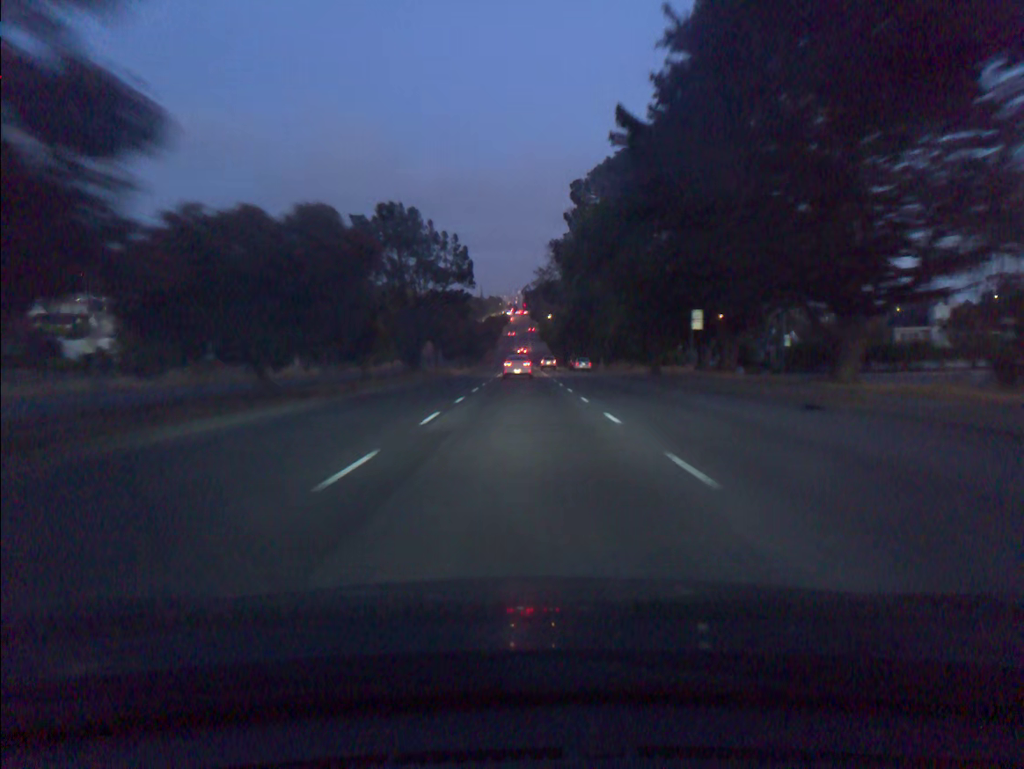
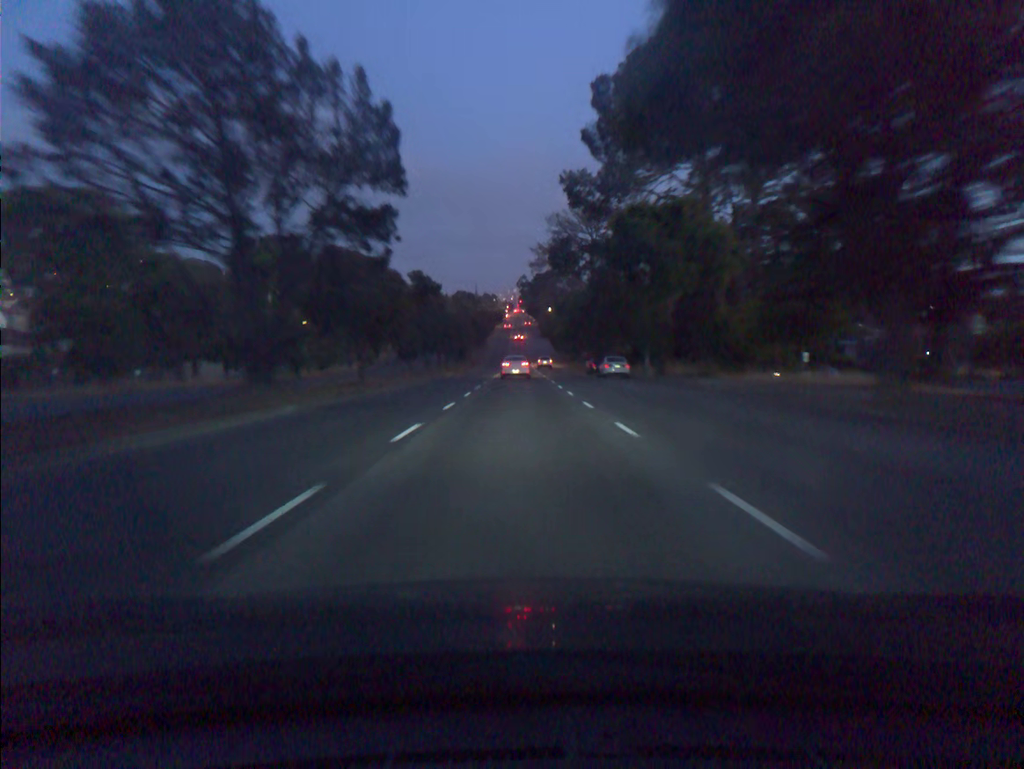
(+0.2, +31.7) m; 0°
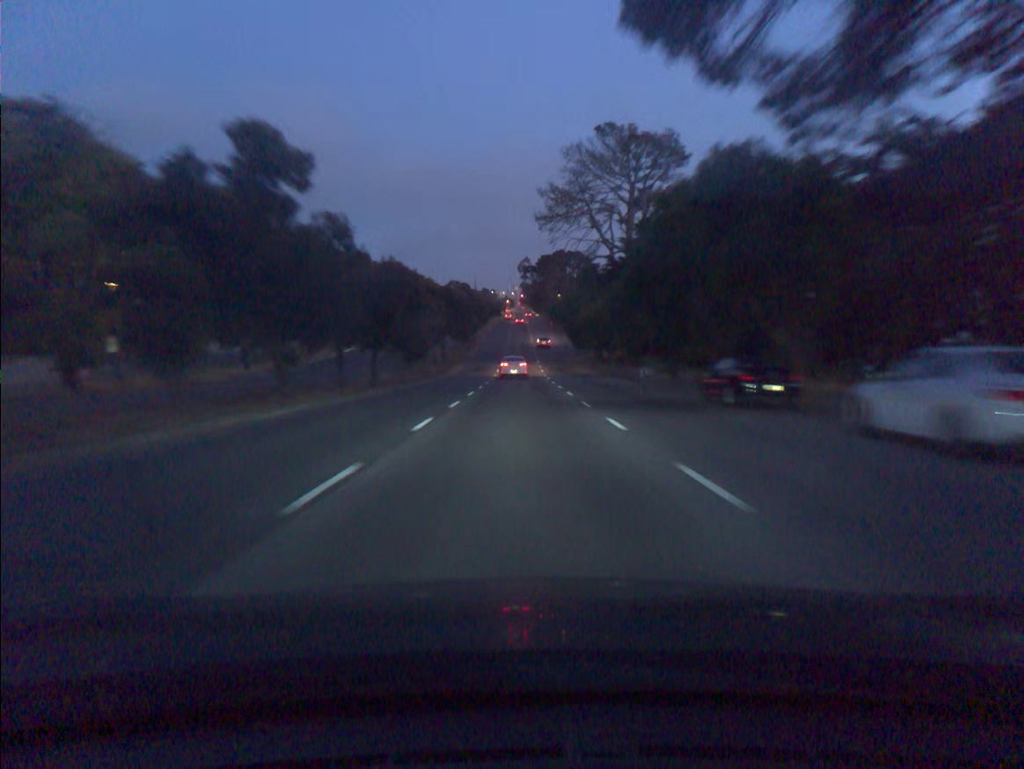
(+0.1, +42.2) m; 0°
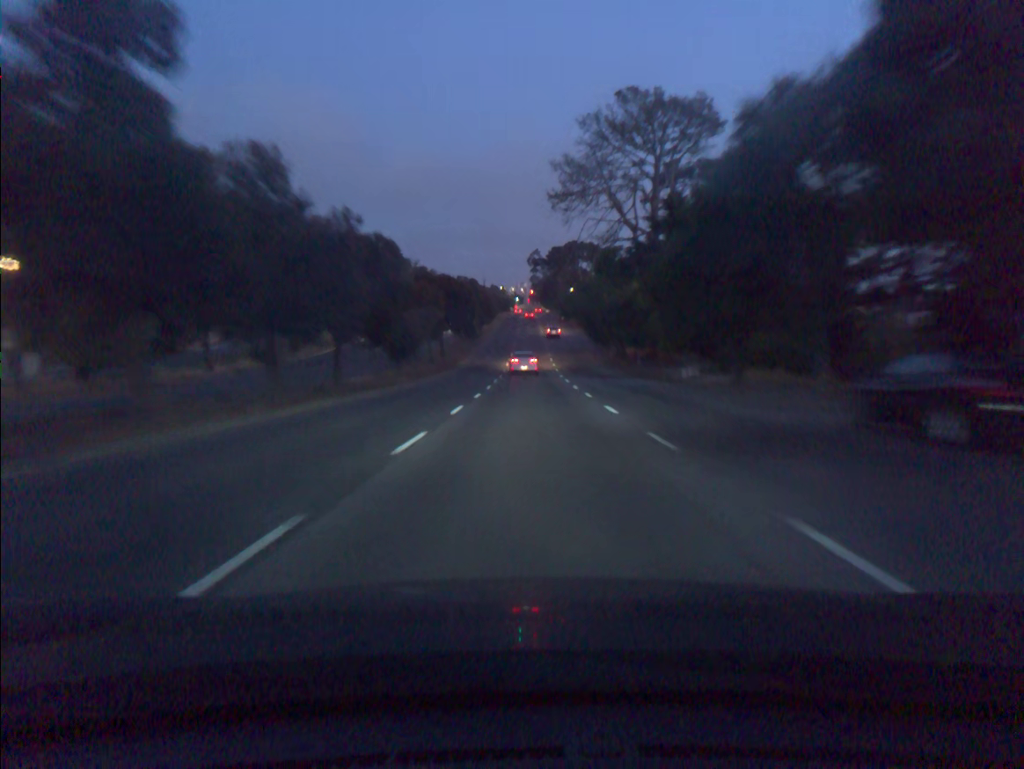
(-0.1, +10.6) m; -1°
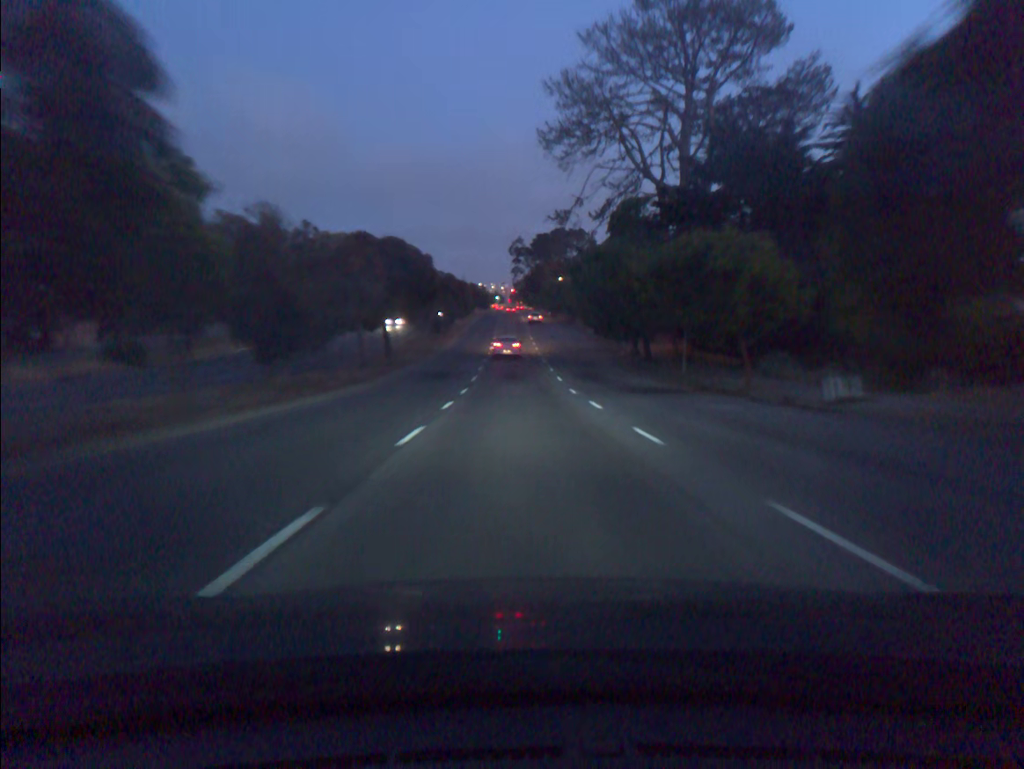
(+0.1, +21.1) m; +2°
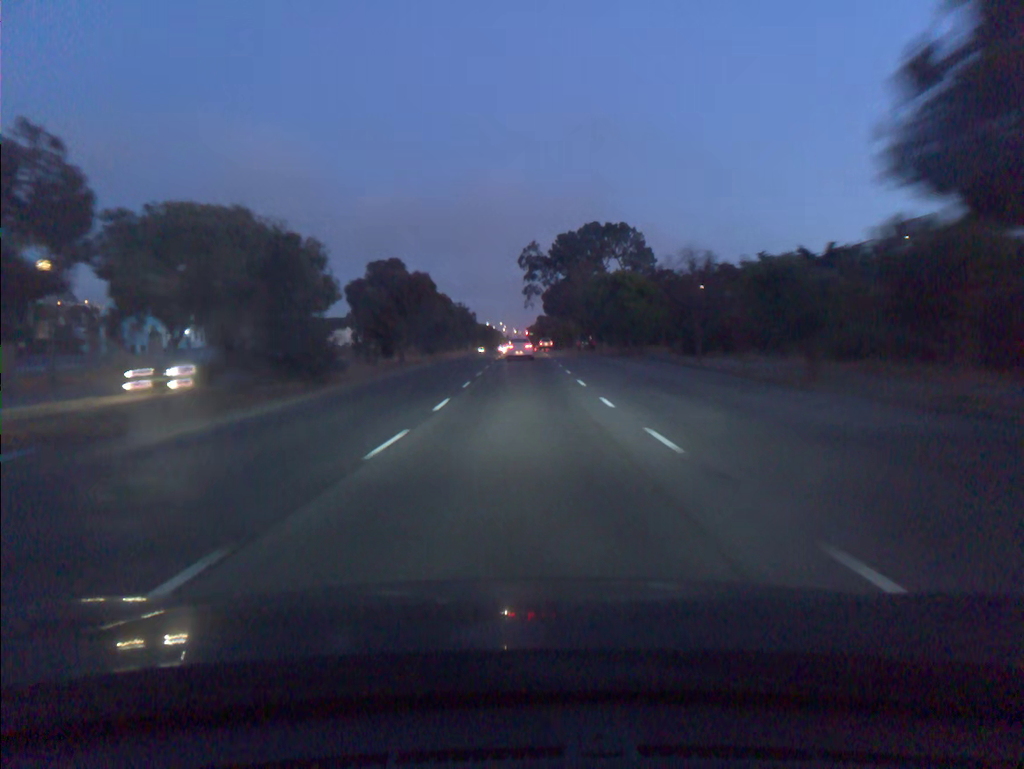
(-0.3, +52.5) m; -1°
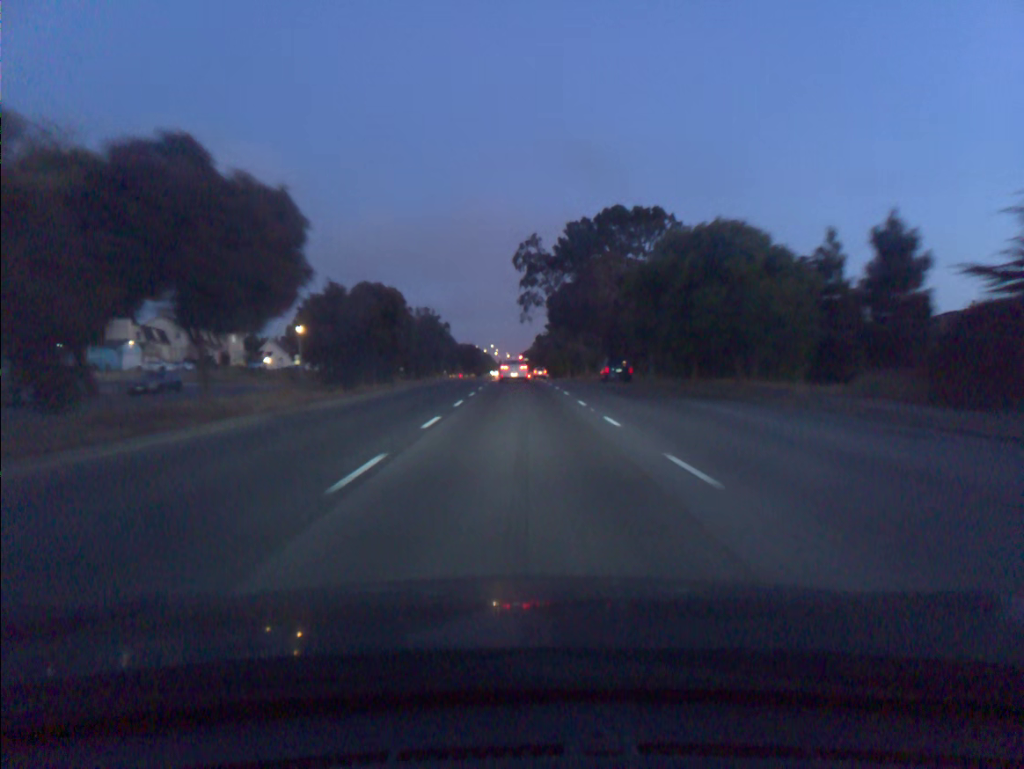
(+0.1, +30.4) m; +1°
